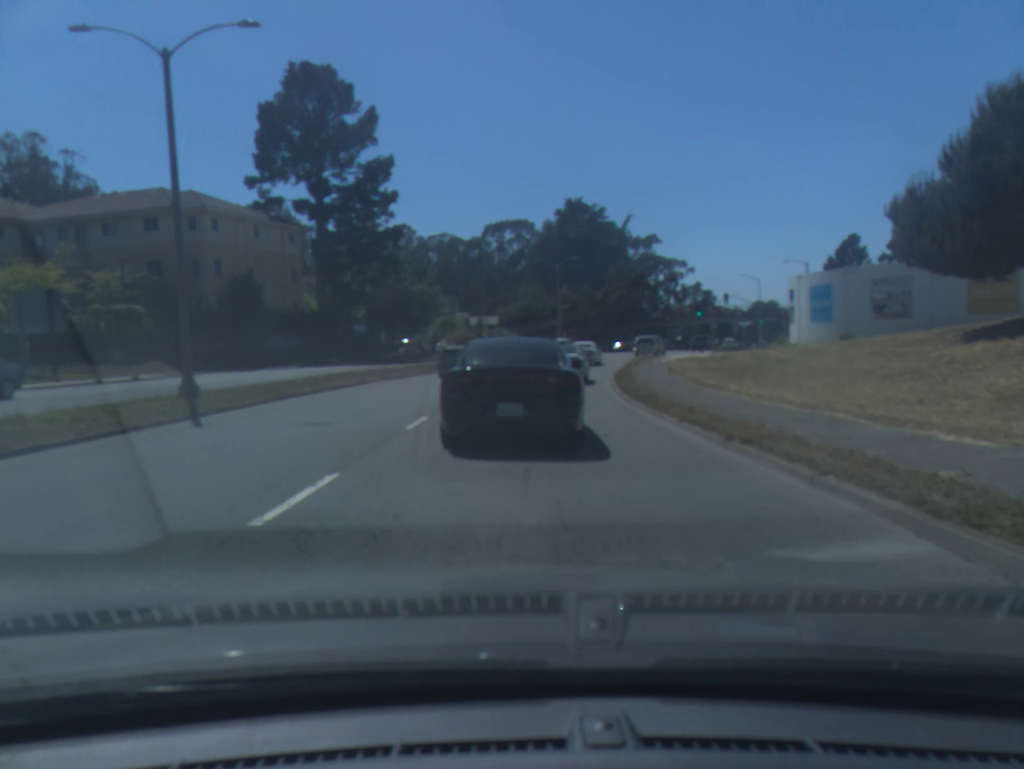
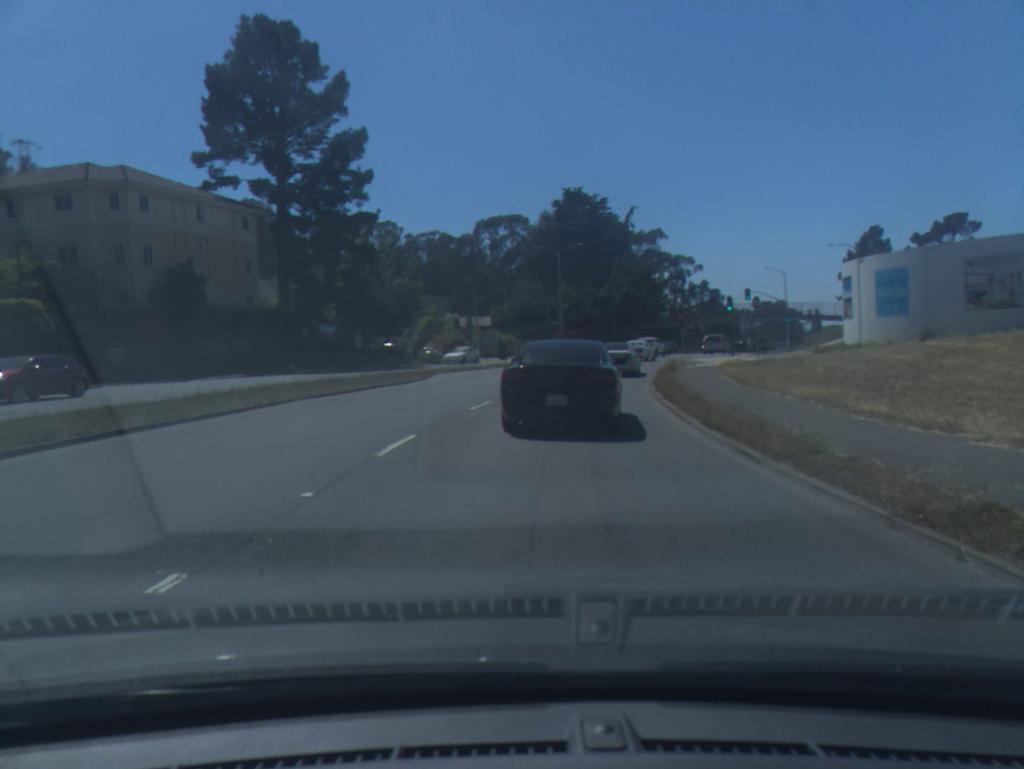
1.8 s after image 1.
(+0.1, +10.8) m; 0°
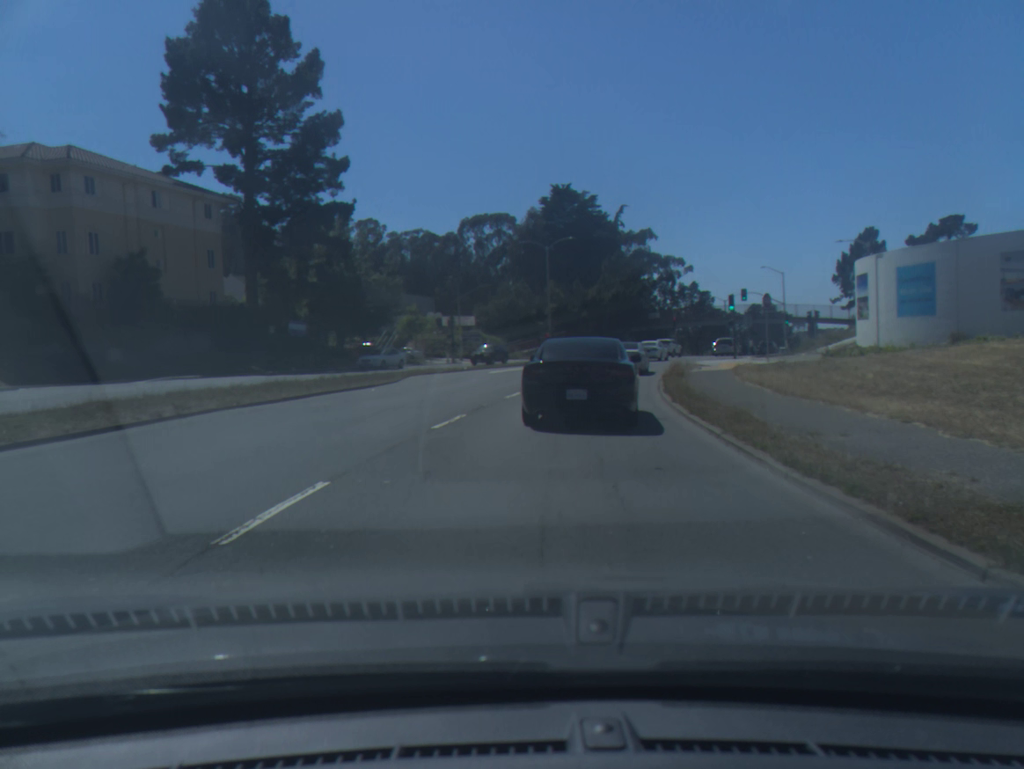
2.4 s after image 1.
(+0.1, +4.5) m; +2°
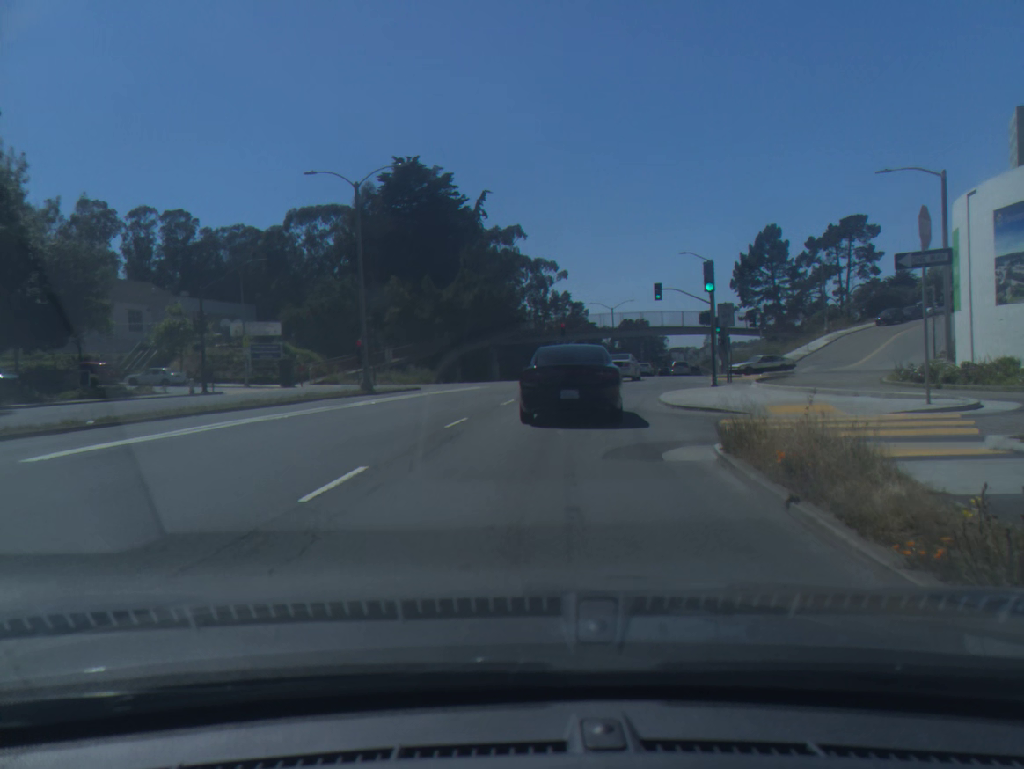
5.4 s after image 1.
(+2.7, +27.2) m; +10°
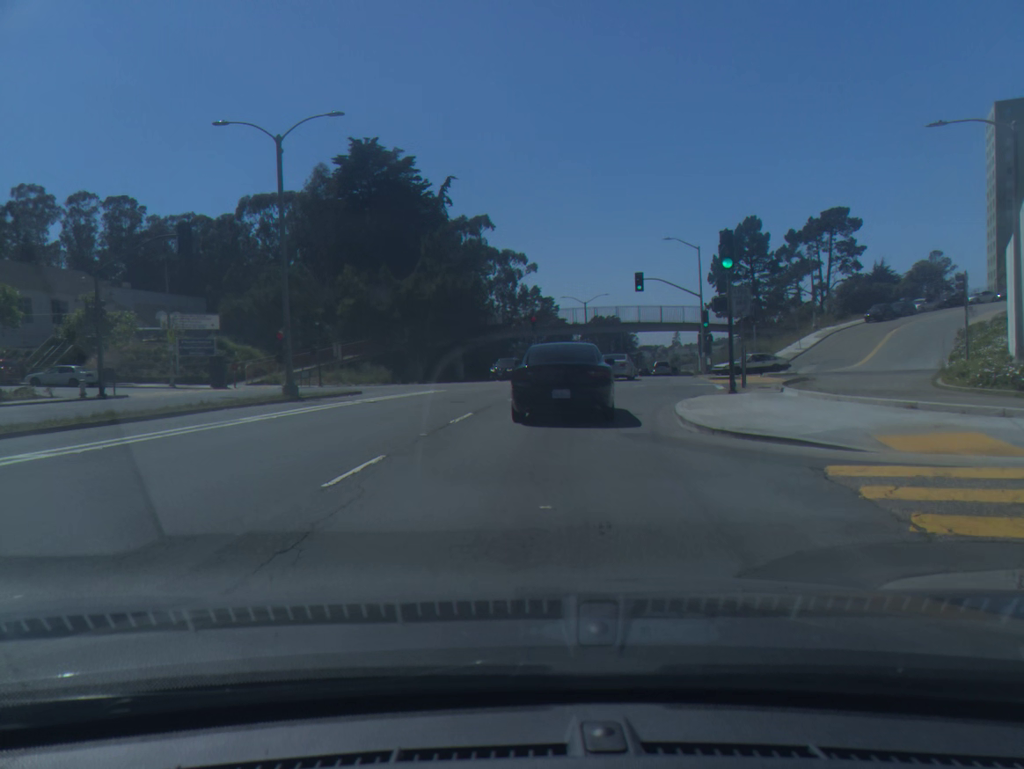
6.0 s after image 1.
(+0.1, +6.4) m; +2°
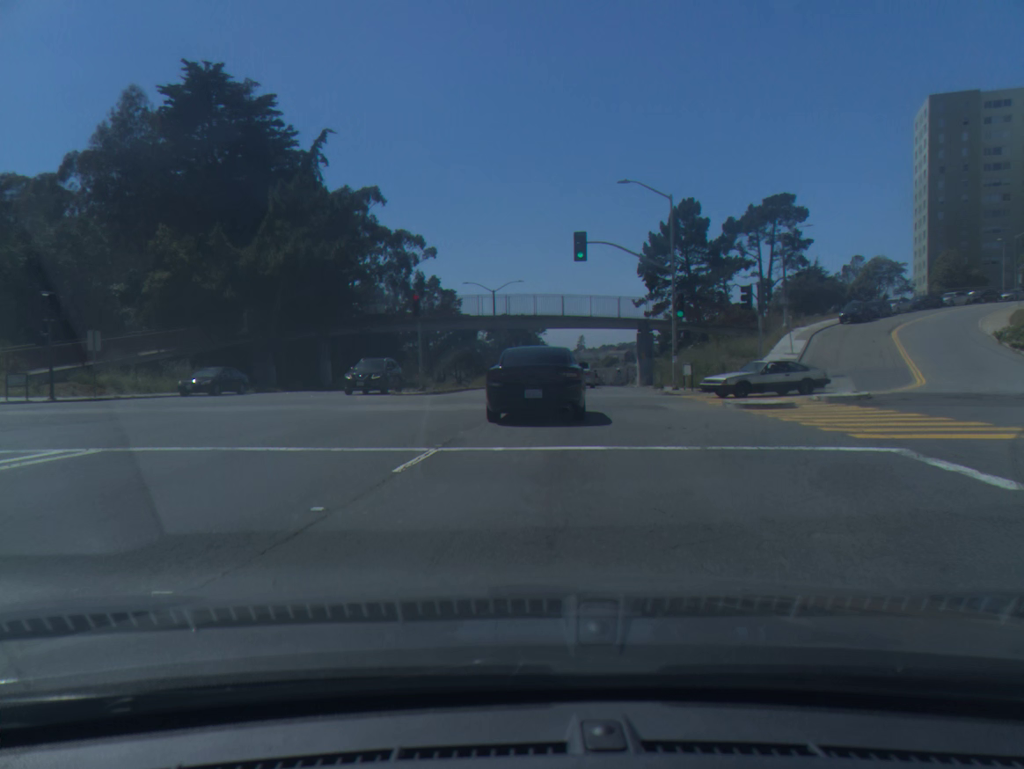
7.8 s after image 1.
(+1.1, +19.9) m; +7°
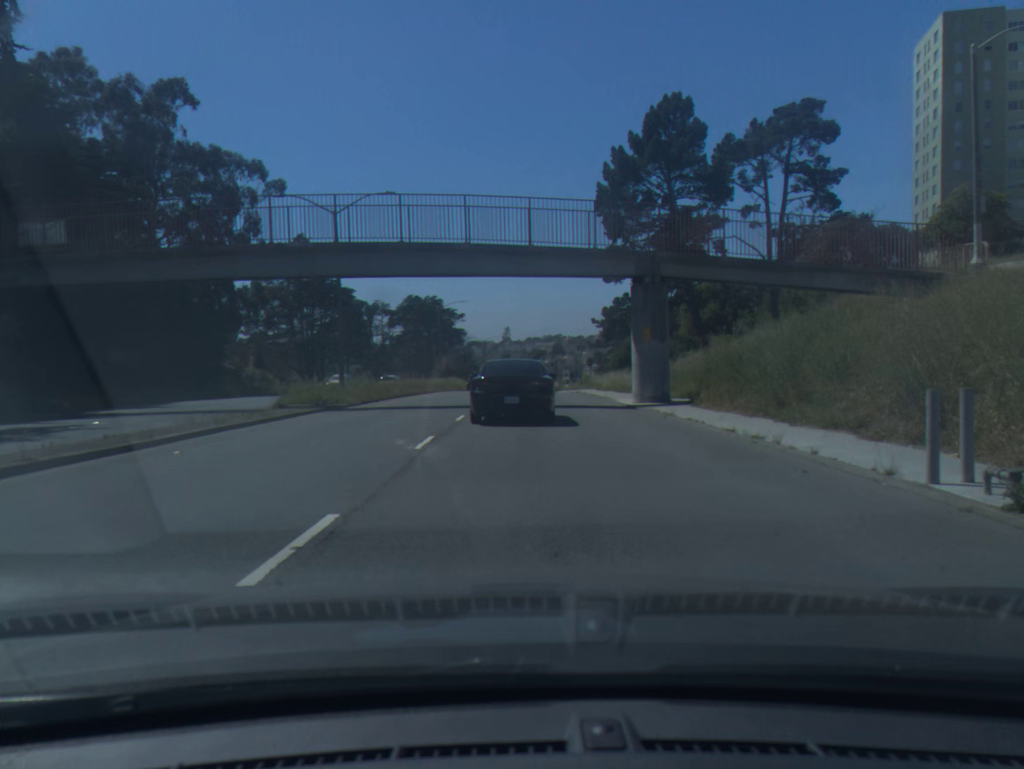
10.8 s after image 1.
(+2.5, +35.7) m; +5°
